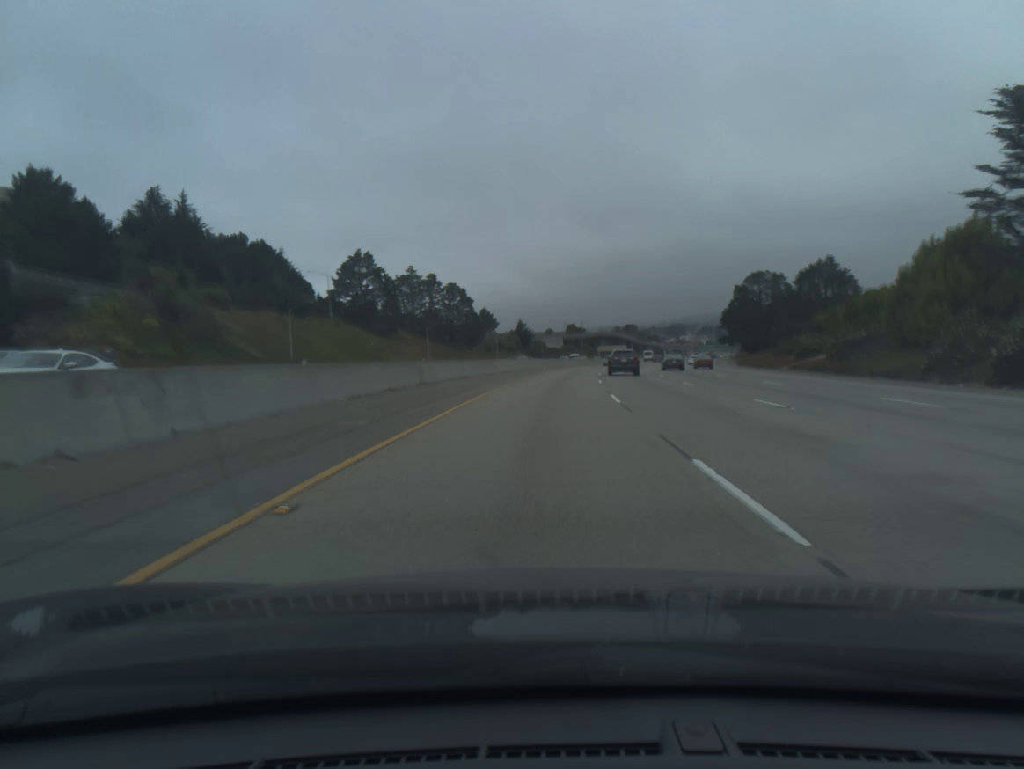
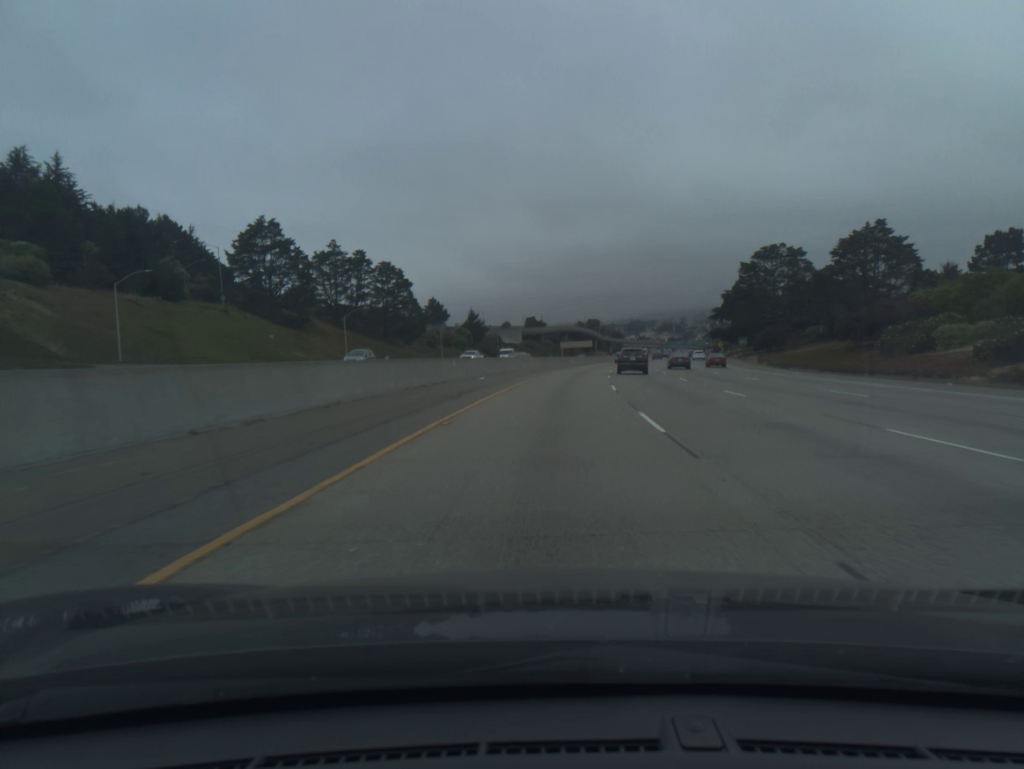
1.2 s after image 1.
(+0.9, +36.5) m; +3°
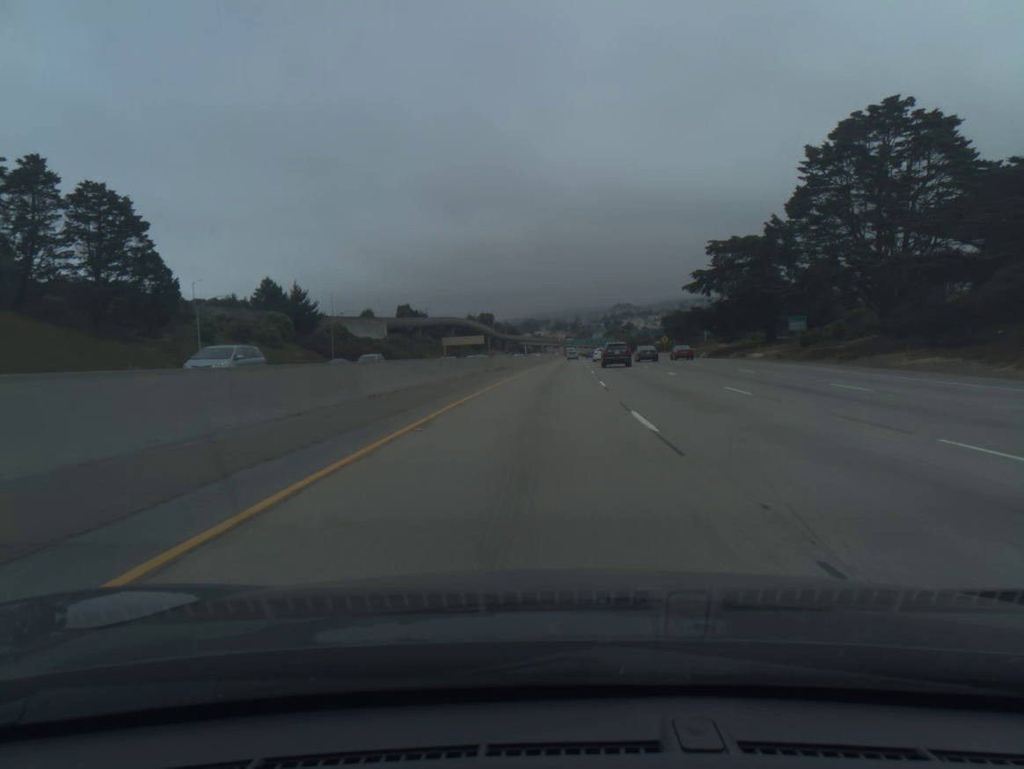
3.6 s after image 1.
(+5.3, +73.9) m; +8°
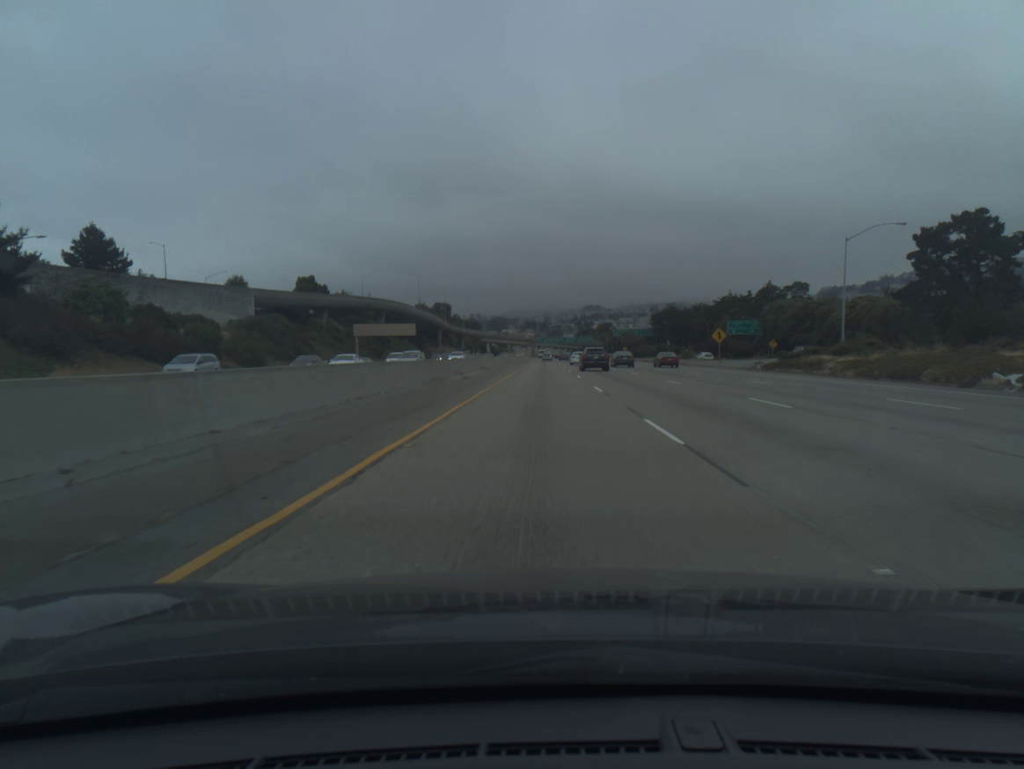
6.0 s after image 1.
(+2.2, +74.9) m; +2°
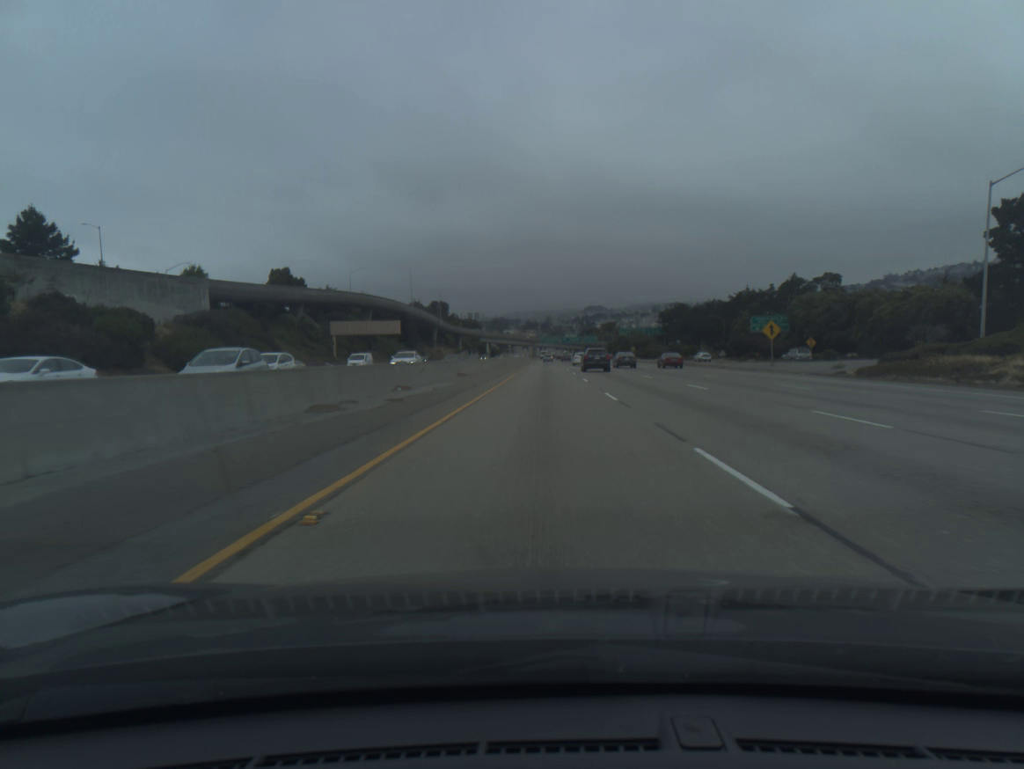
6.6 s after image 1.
(0.0, +19.0) m; 0°
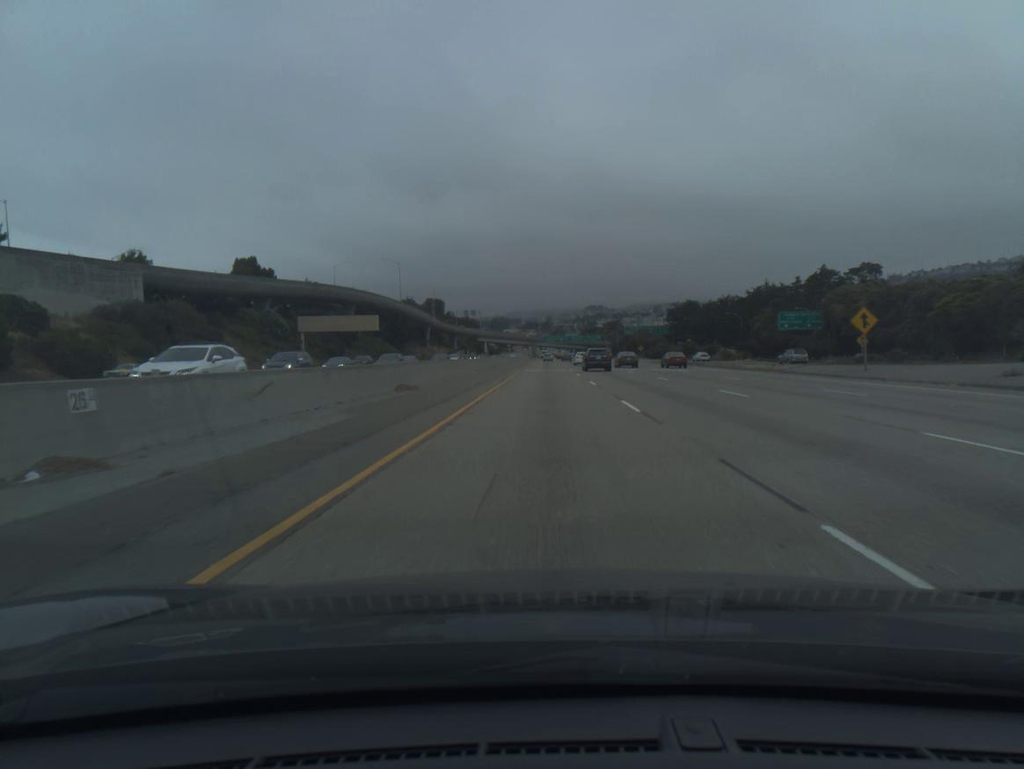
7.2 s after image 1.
(0.0, +19.1) m; 0°
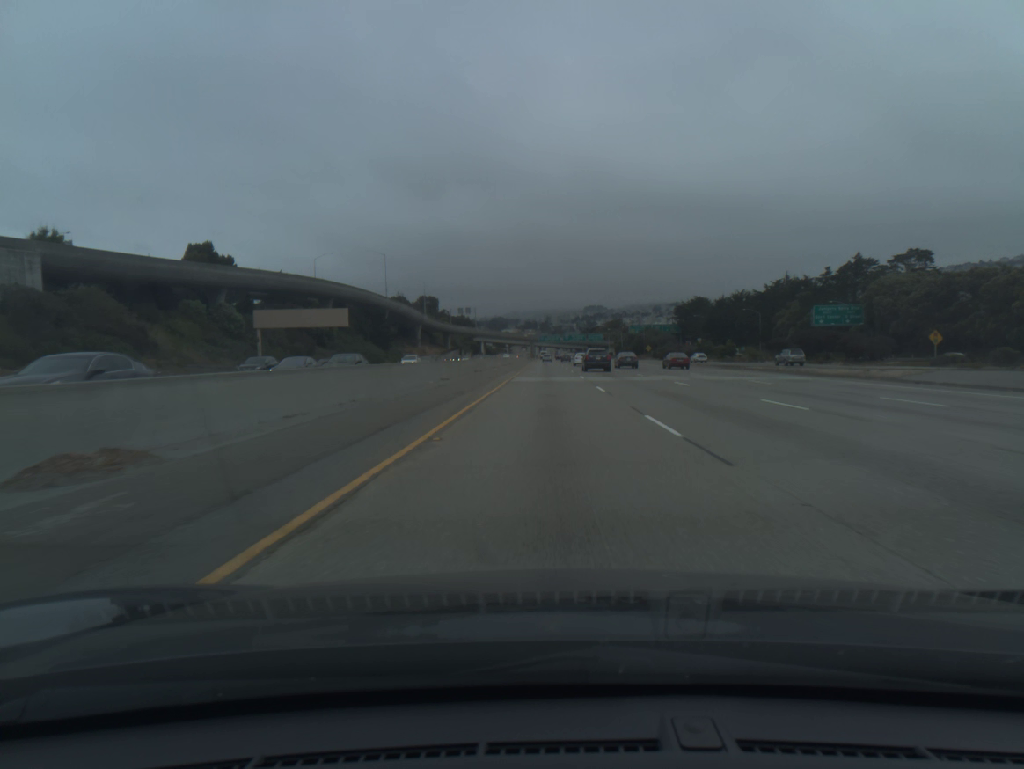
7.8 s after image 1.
(0.0, +19.2) m; 0°
